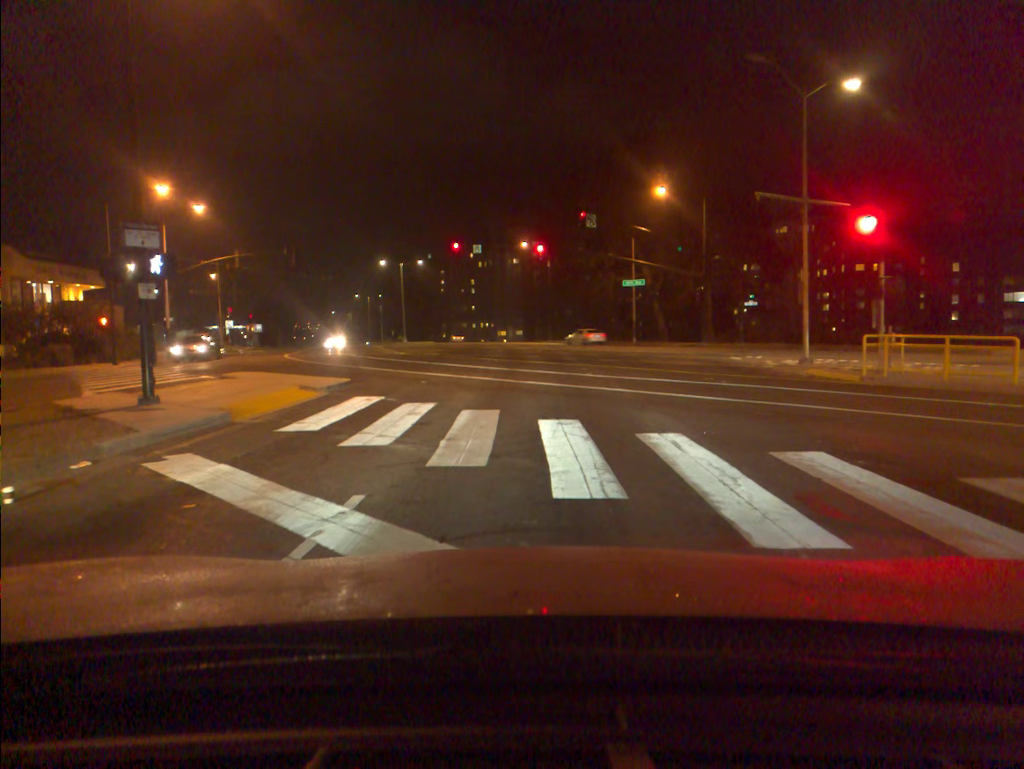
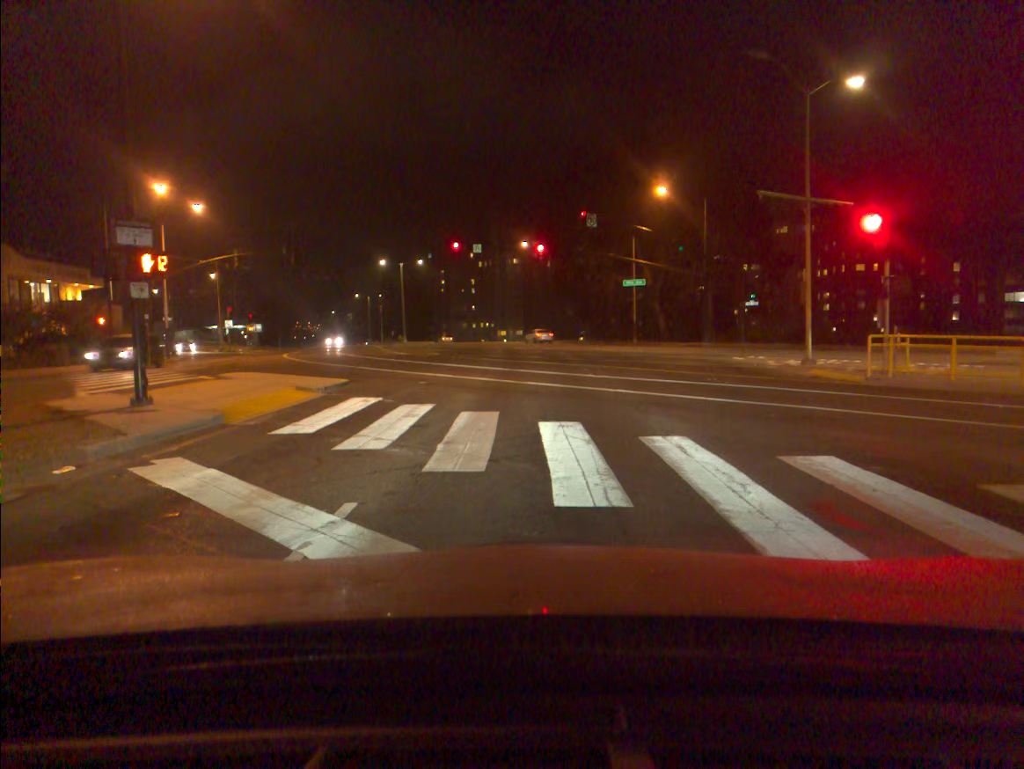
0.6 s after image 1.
(0.0, +0.3) m; 0°
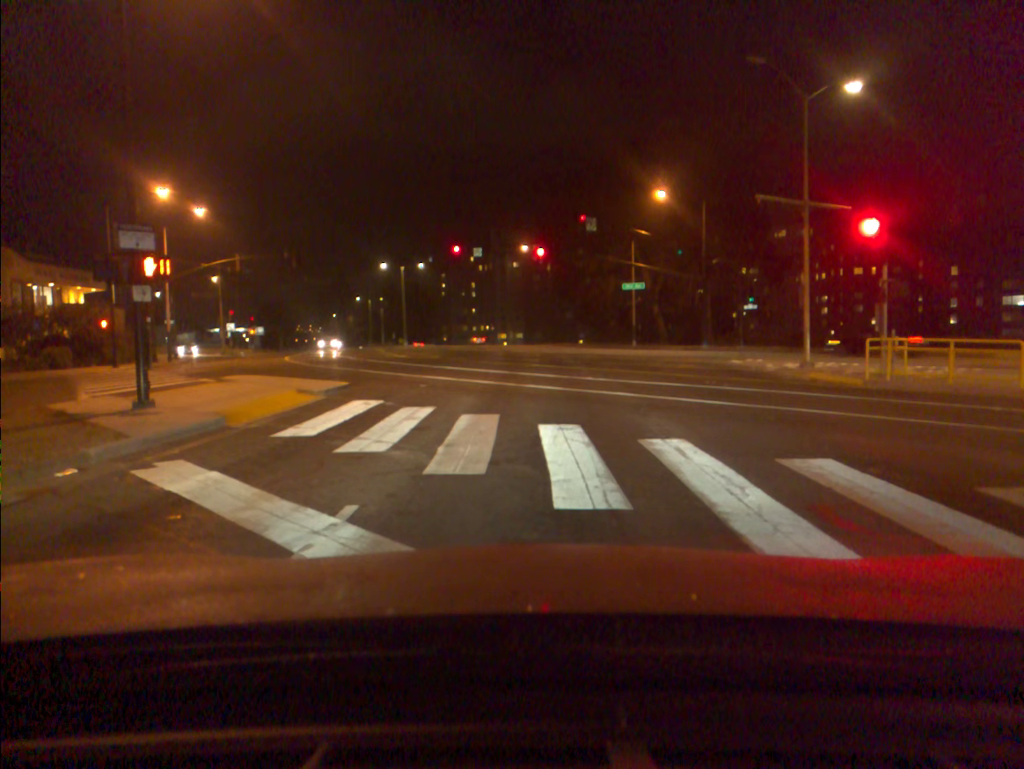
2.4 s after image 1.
(0.0, 0.0) m; 0°
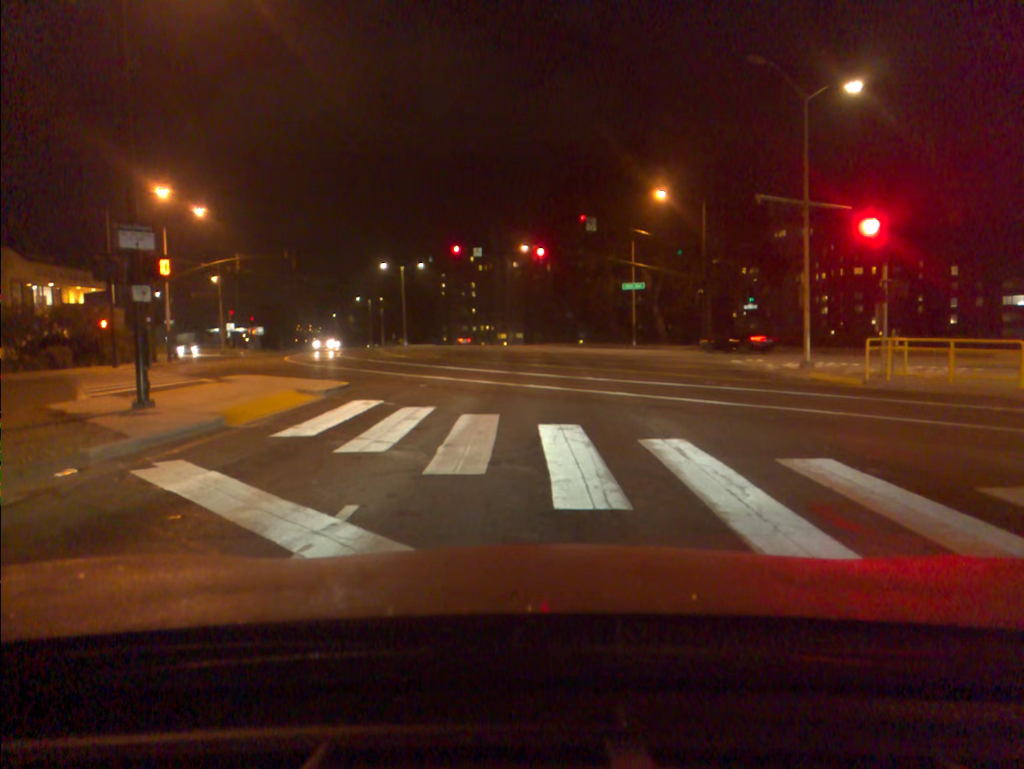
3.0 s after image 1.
(0.0, 0.0) m; 0°
